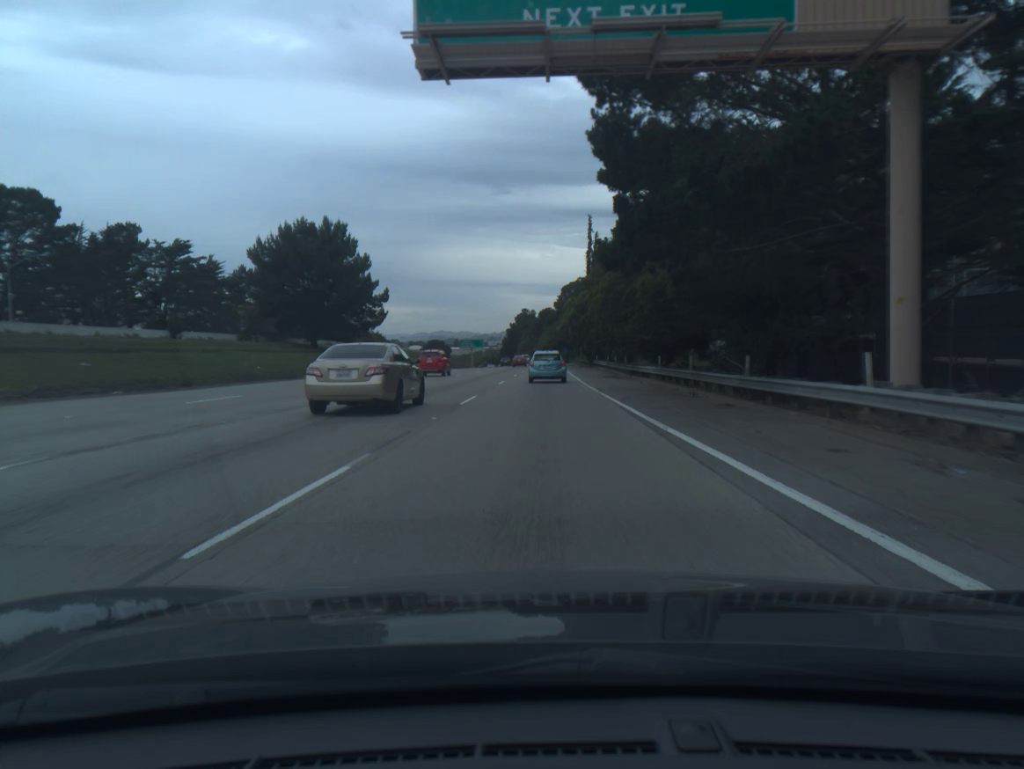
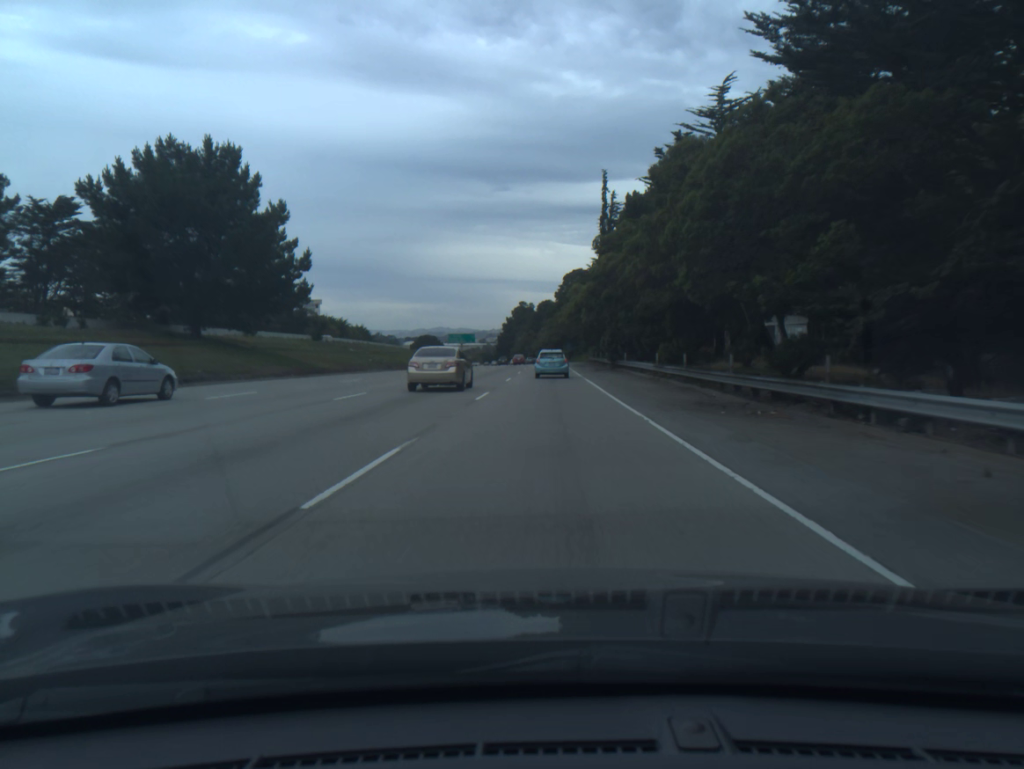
(0.0, +28.0) m; 0°
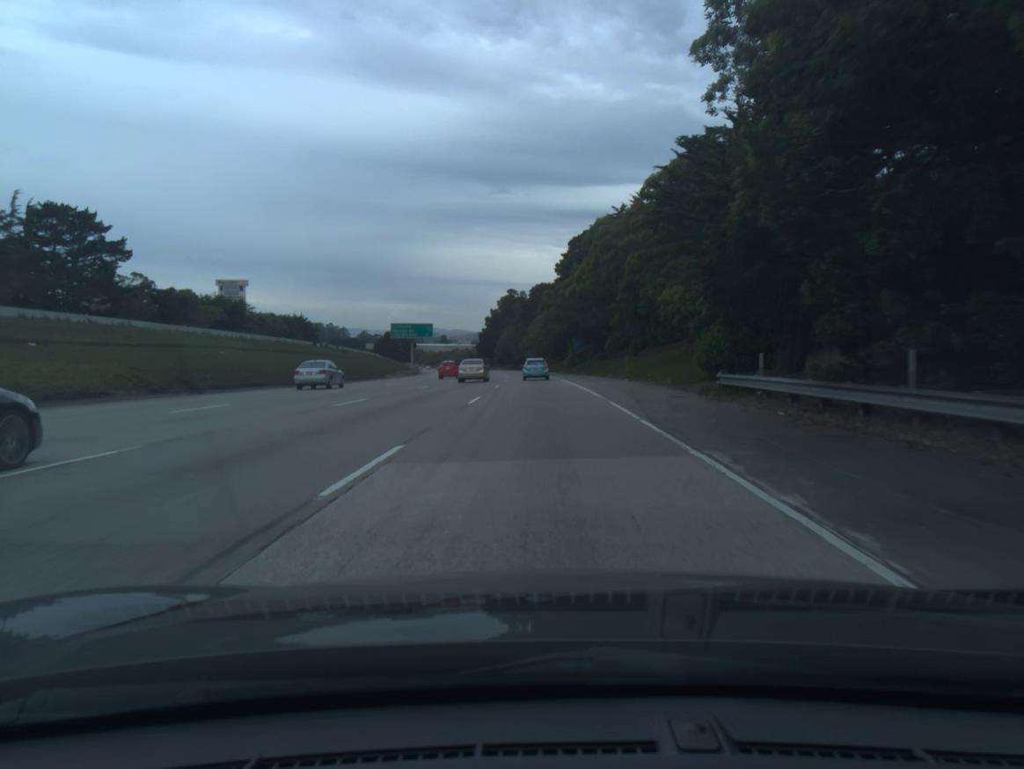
(+0.5, +72.2) m; 0°
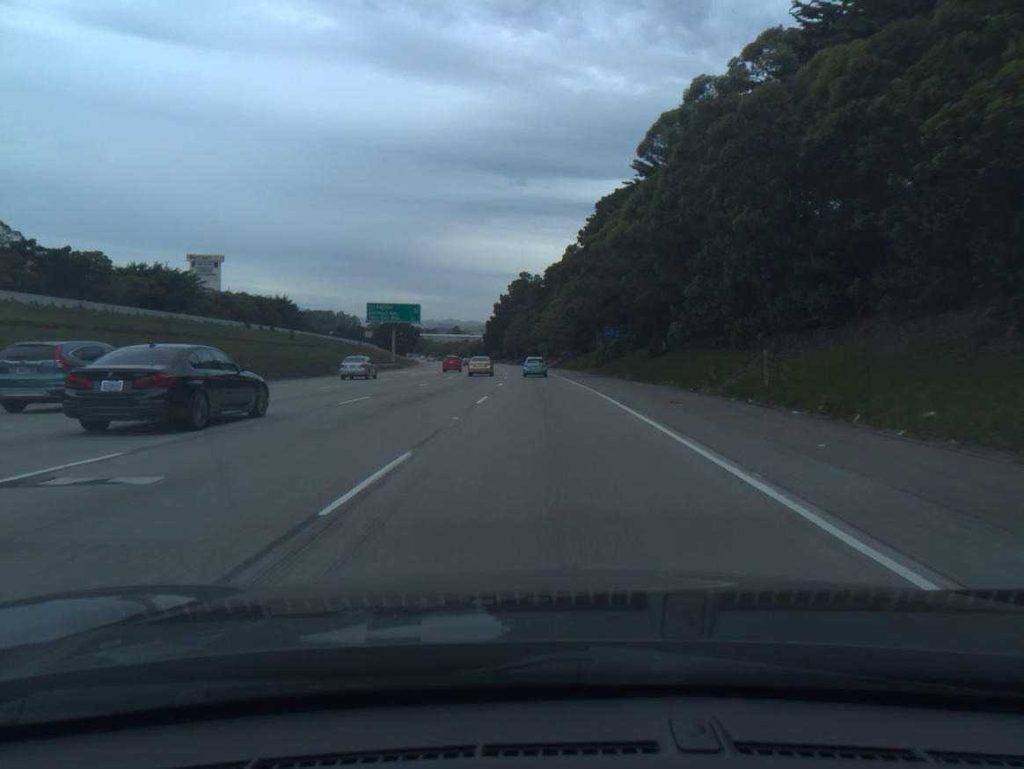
(-0.2, +29.8) m; -1°
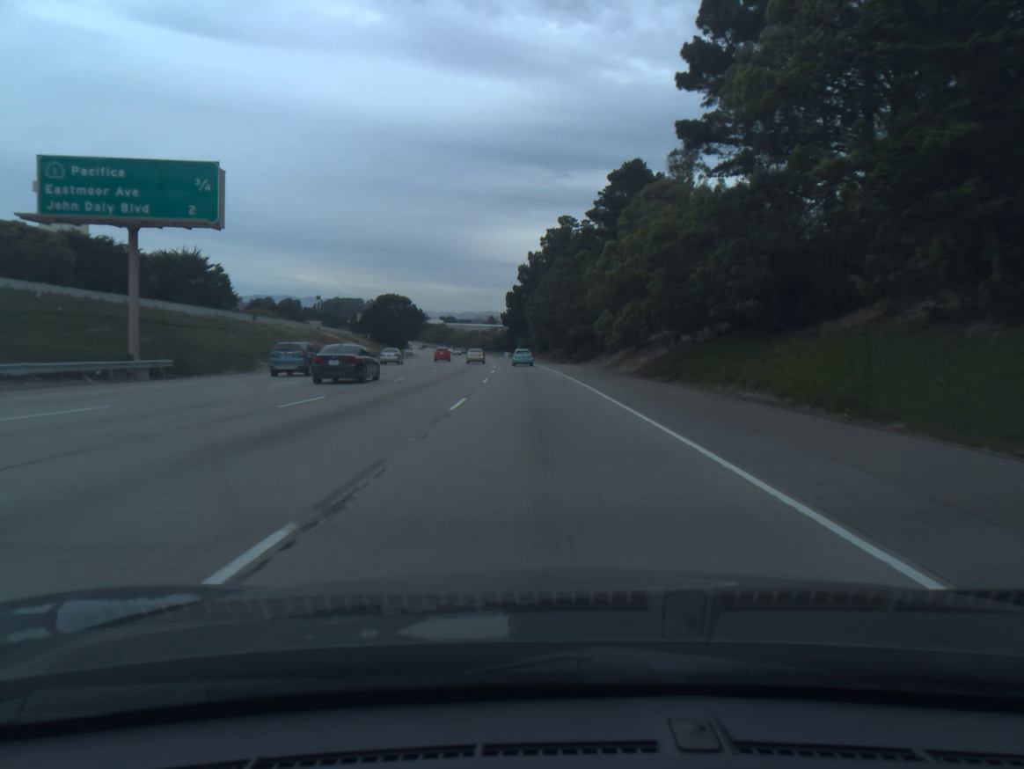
(-1.6, +77.5) m; -3°
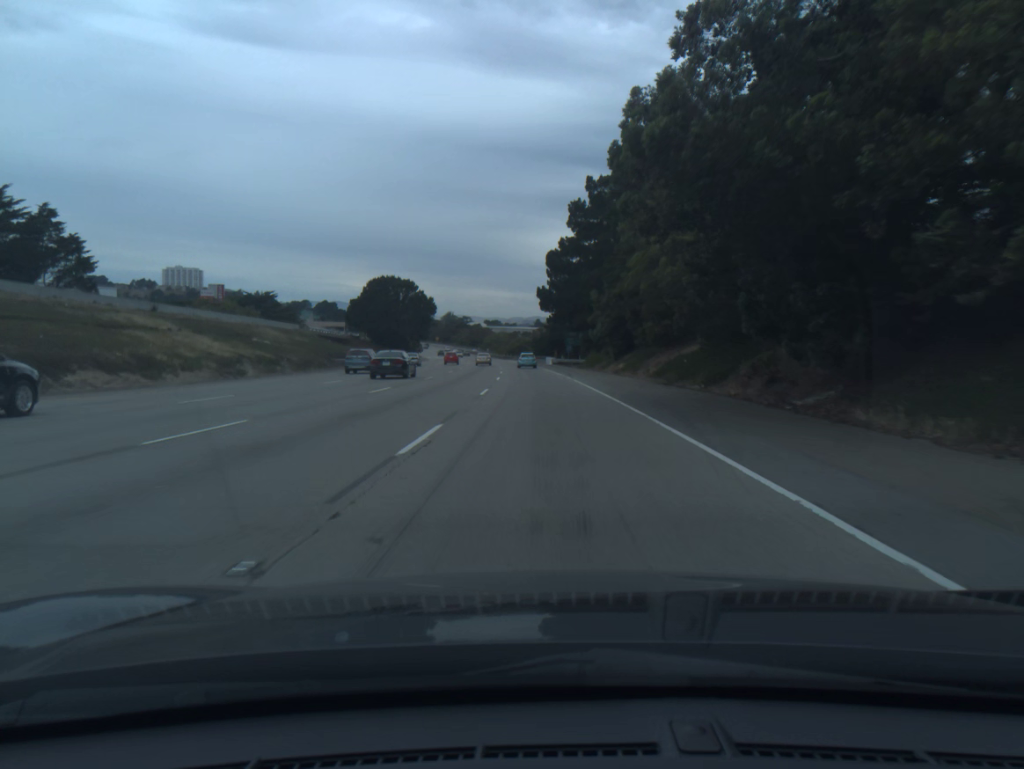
(-2.0, +65.0) m; -3°
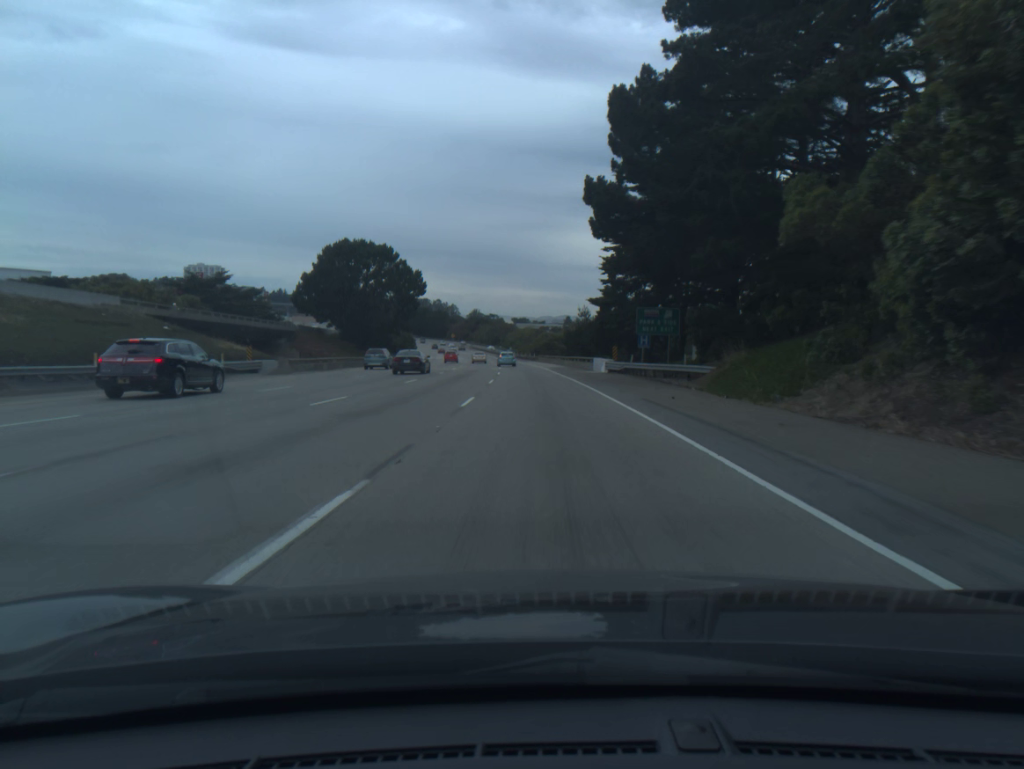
(-0.9, +50.4) m; -2°
